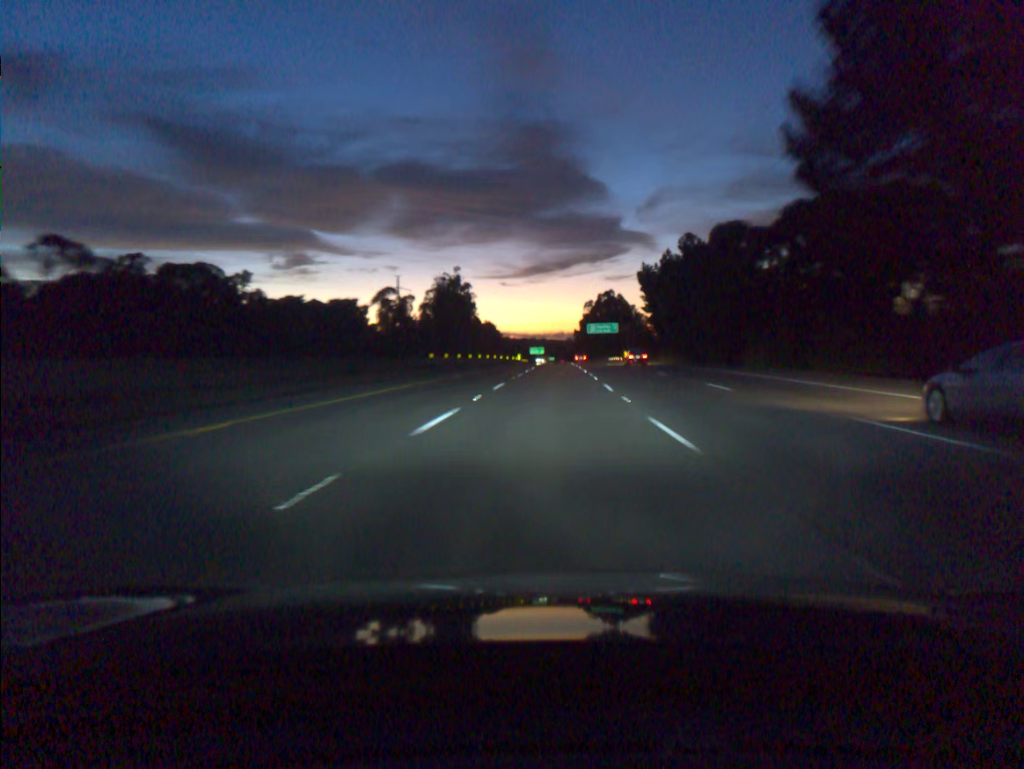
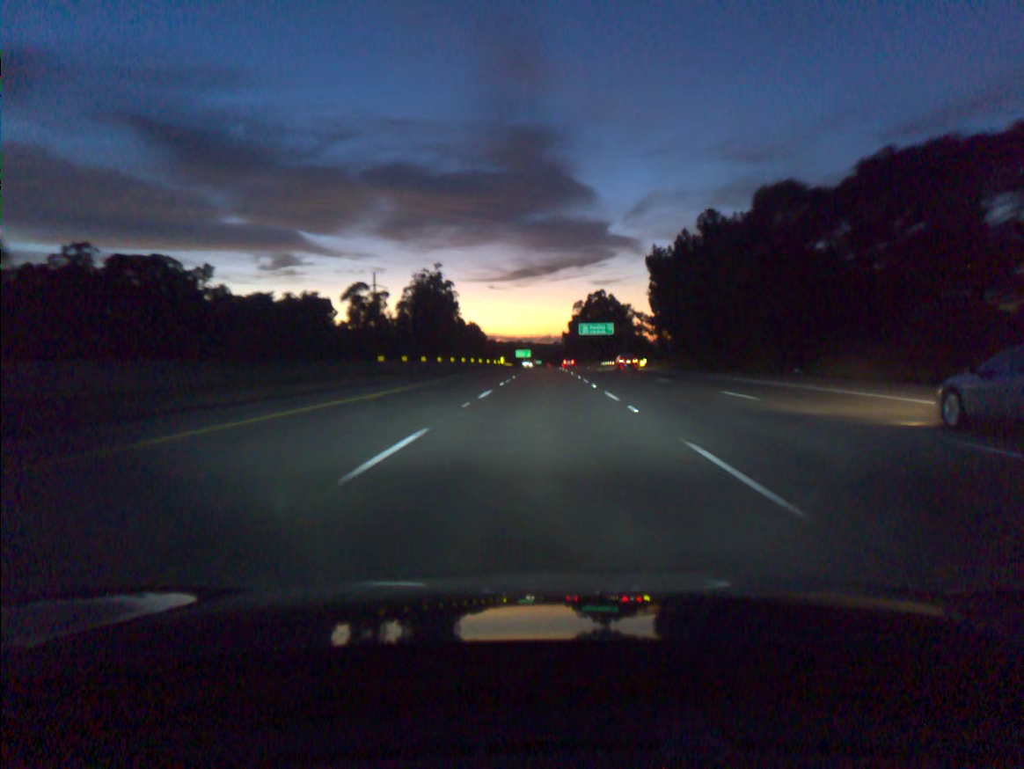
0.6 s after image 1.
(+0.2, +18.4) m; +1°
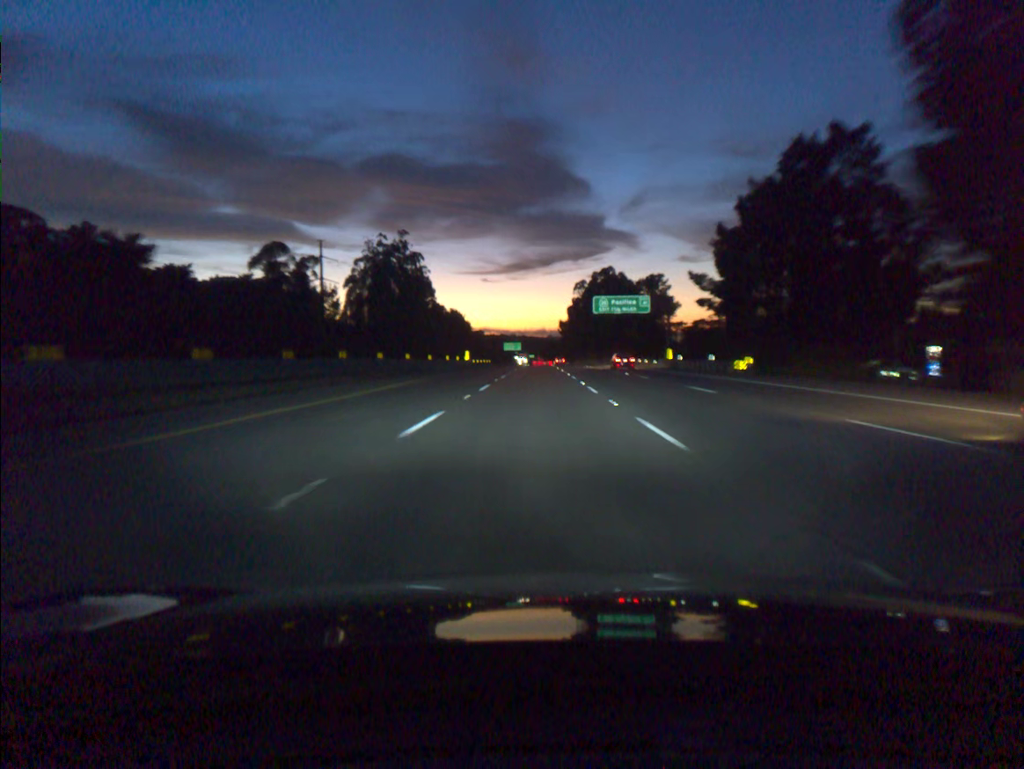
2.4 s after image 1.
(+0.5, +55.0) m; +1°
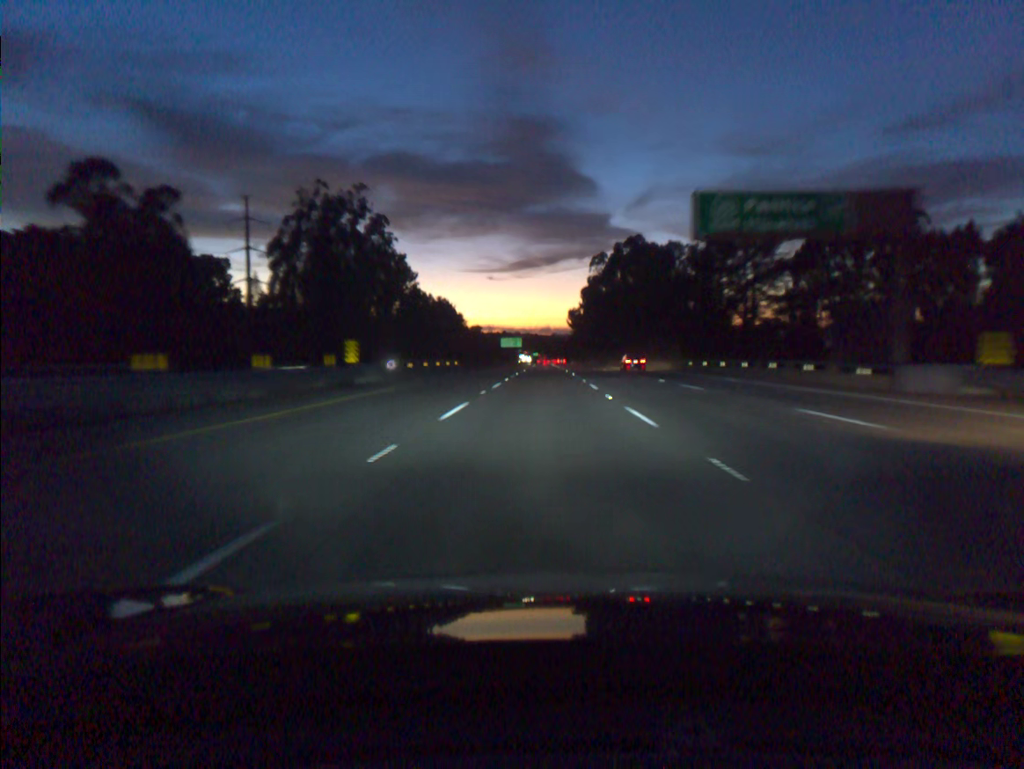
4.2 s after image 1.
(-0.2, +55.1) m; 0°
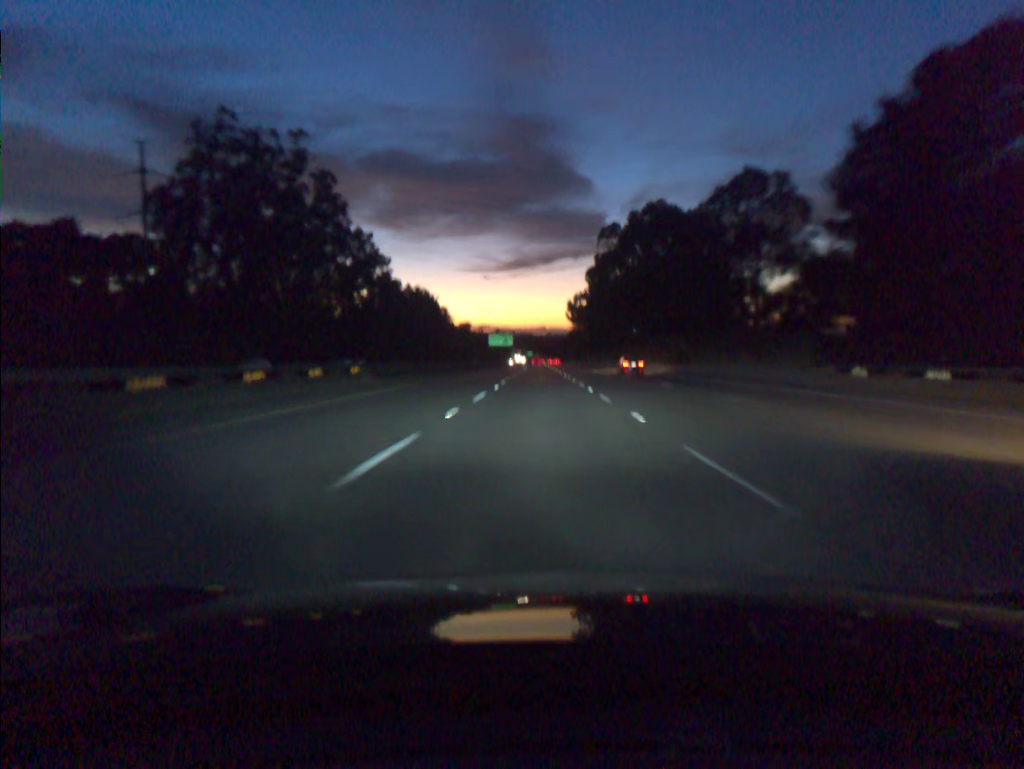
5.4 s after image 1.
(+0.1, +36.8) m; 0°
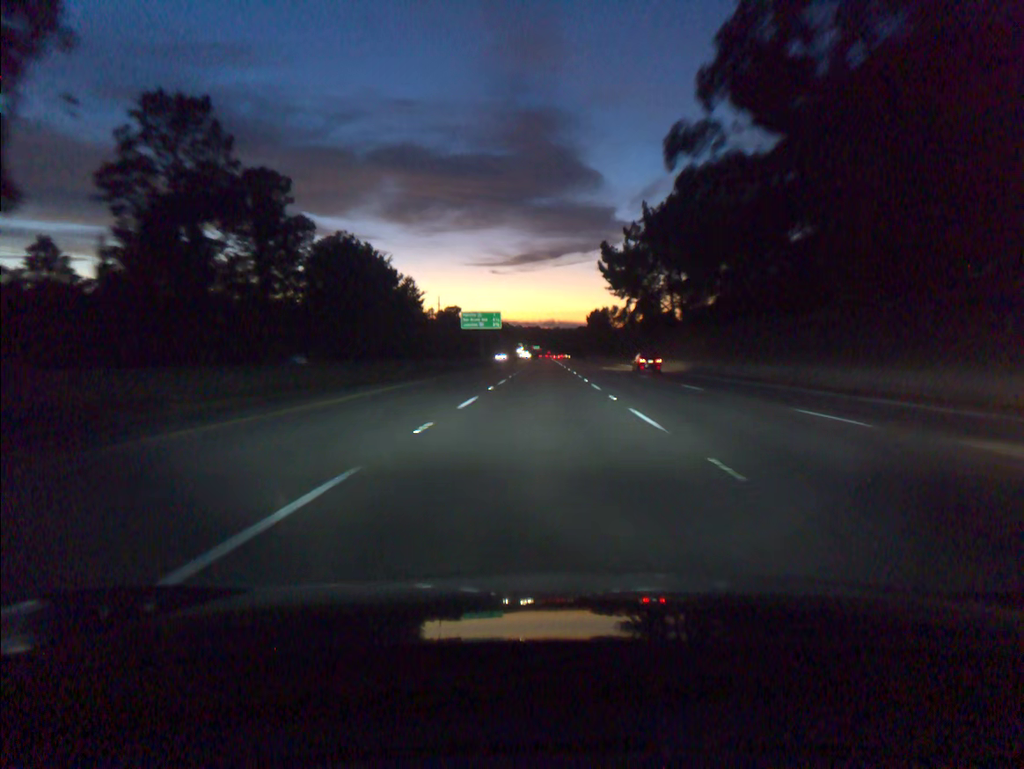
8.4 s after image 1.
(-0.3, +92.1) m; -1°
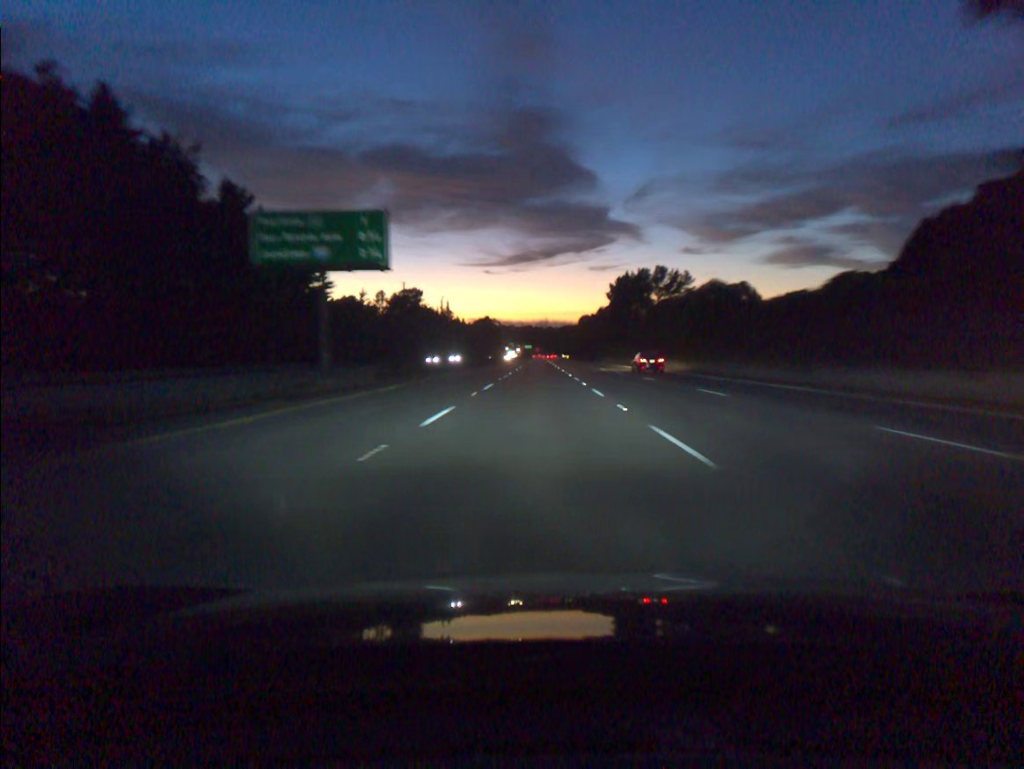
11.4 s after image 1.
(+0.6, +92.2) m; +1°
